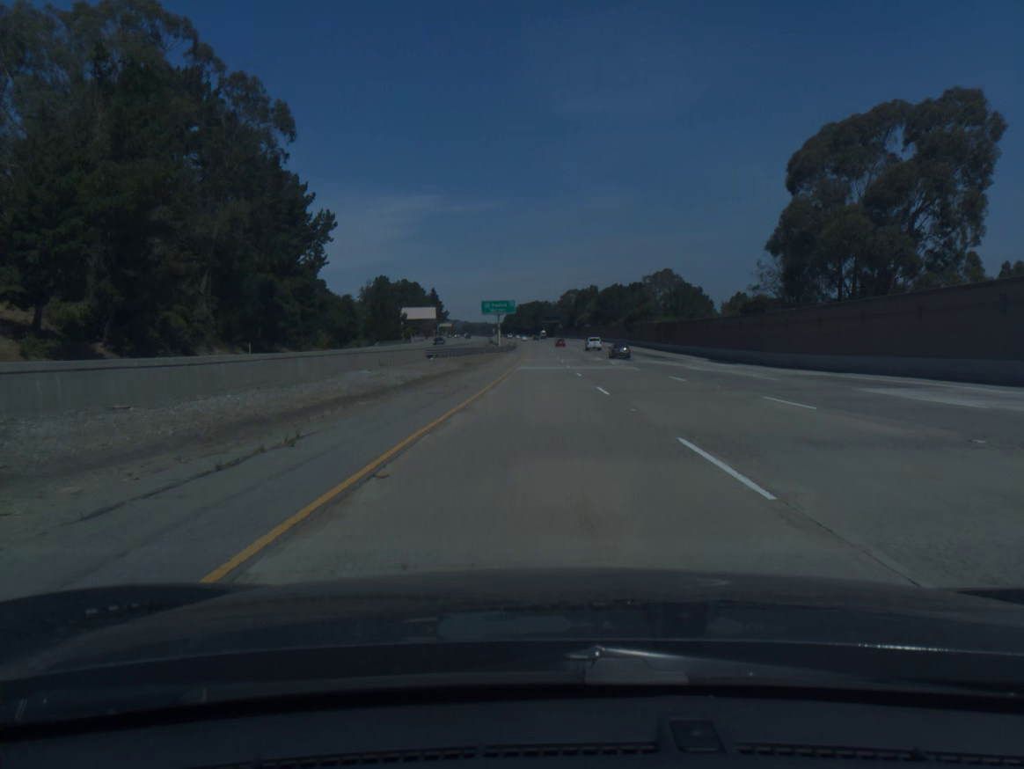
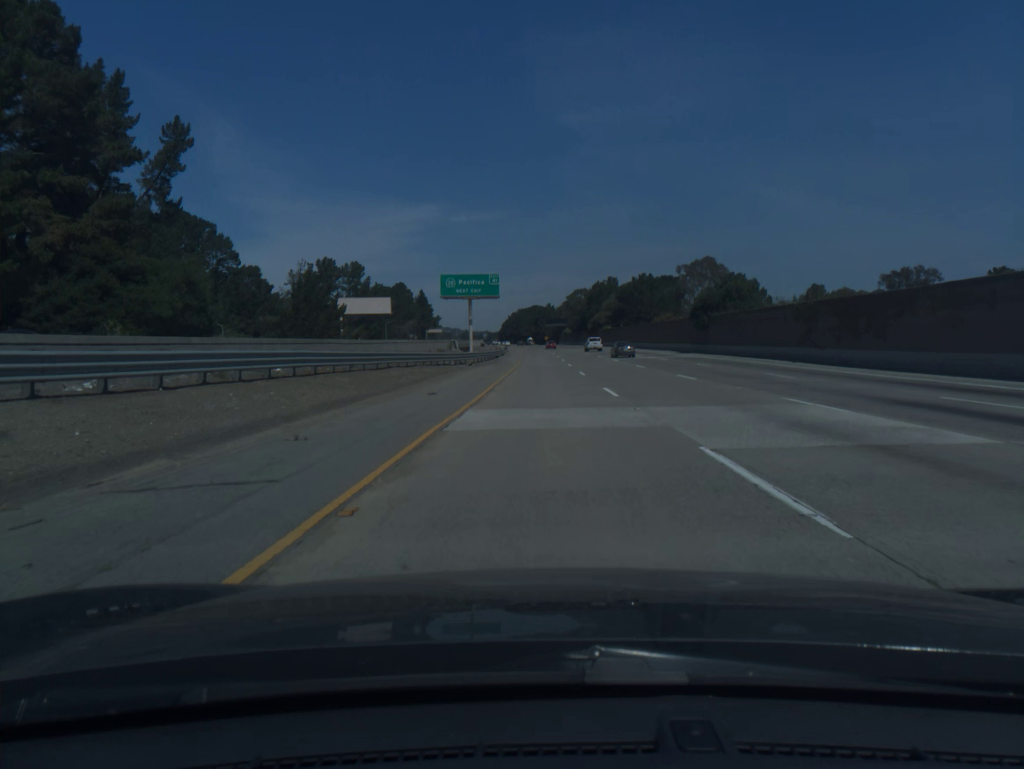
(-0.1, +60.0) m; 0°
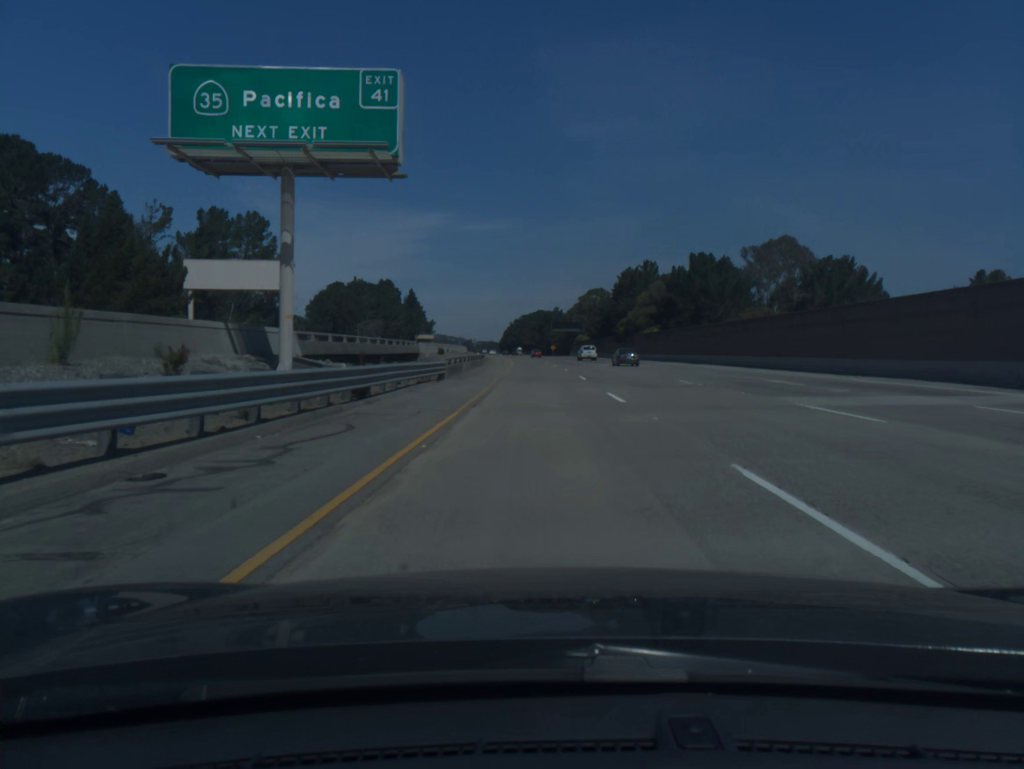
(-0.1, +59.7) m; 0°
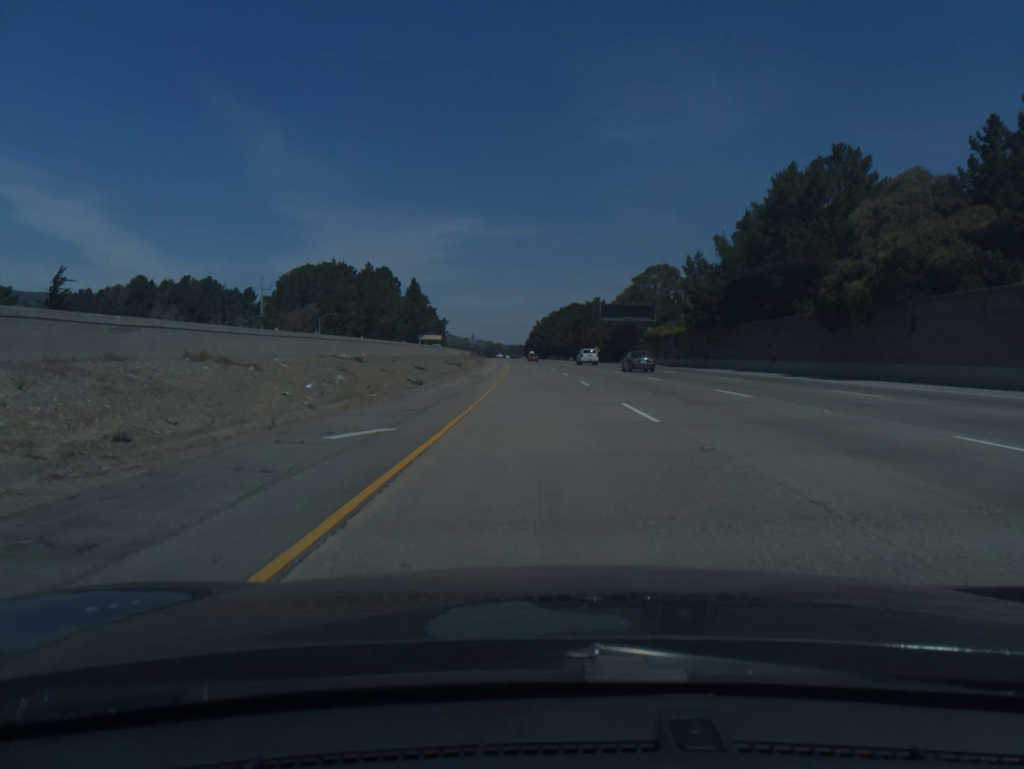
(-1.3, +79.2) m; -2°
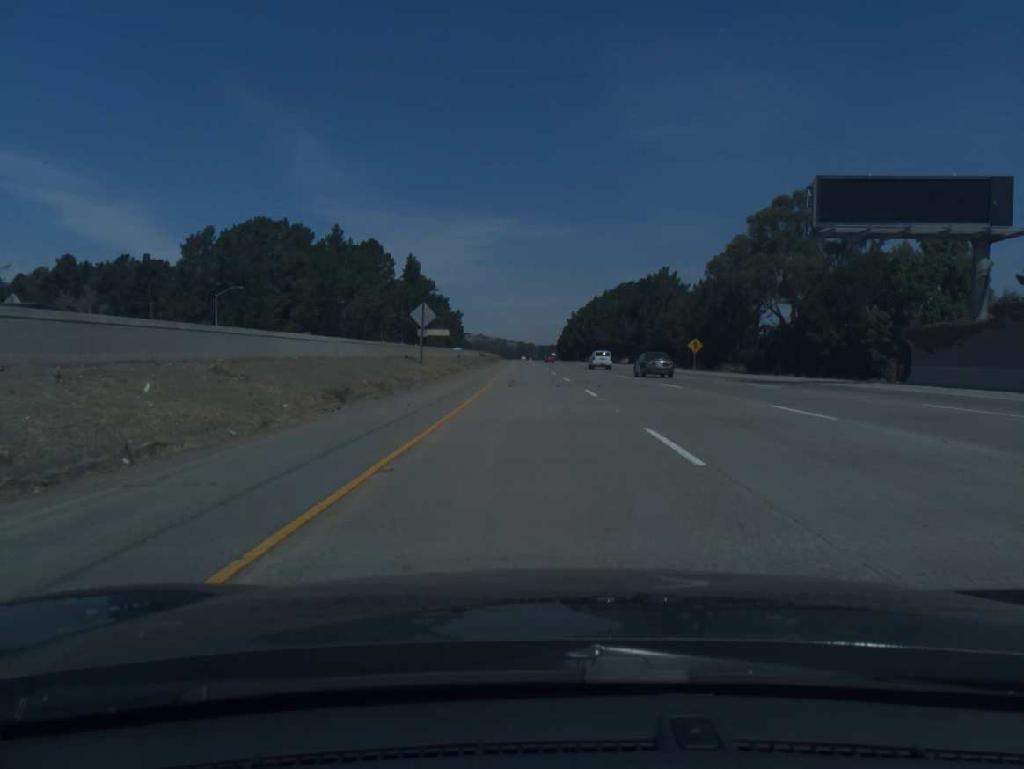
(-1.5, +79.3) m; -2°
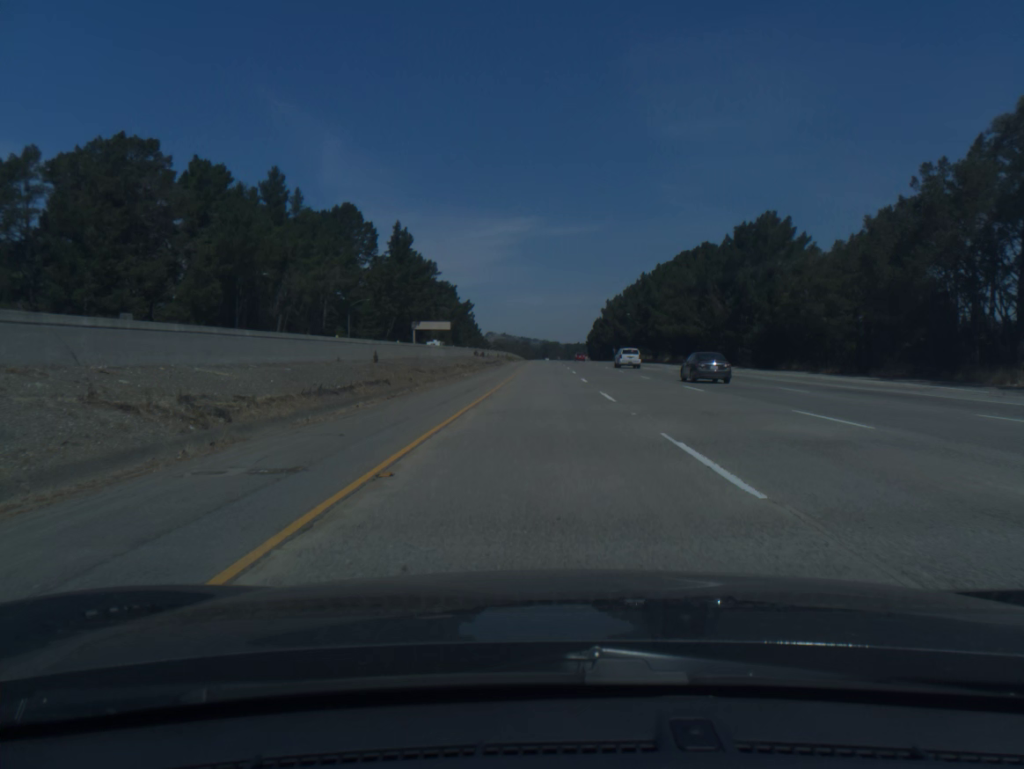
(-1.0, +59.9) m; -2°
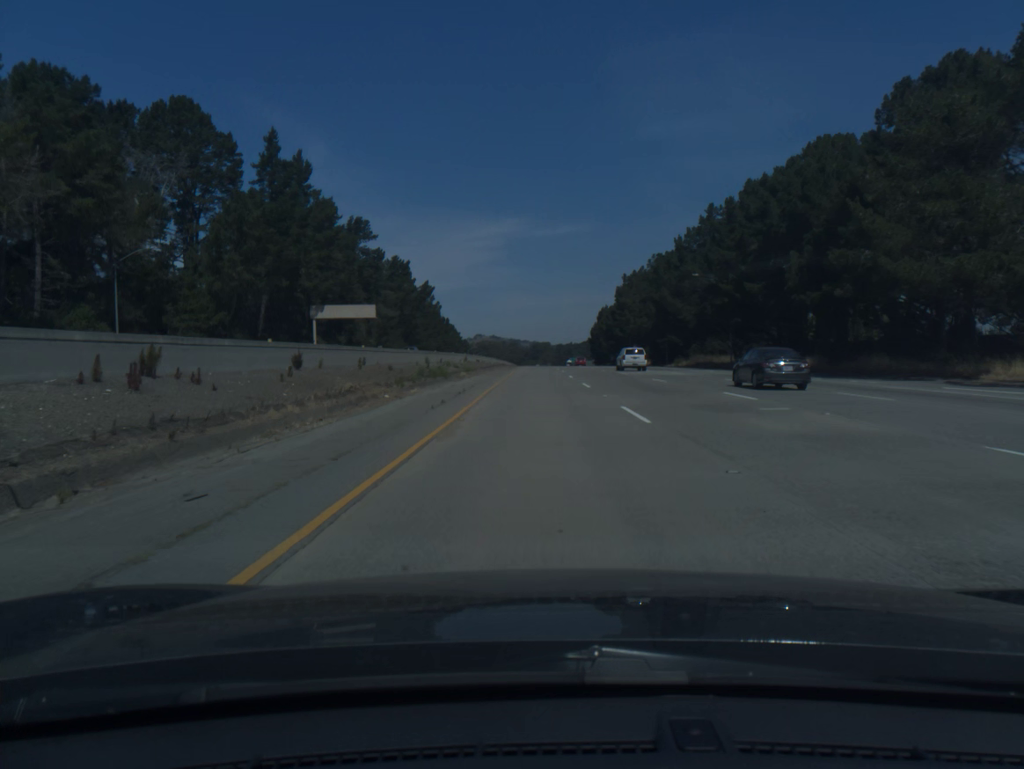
(+0.3, +80.2) m; +1°
